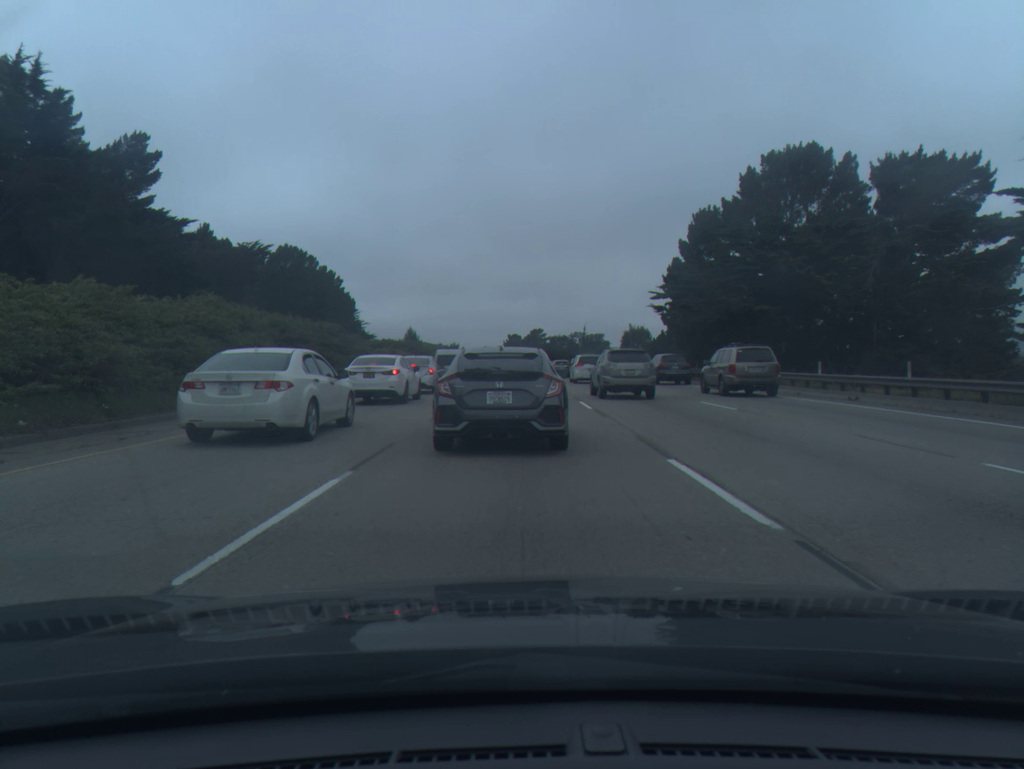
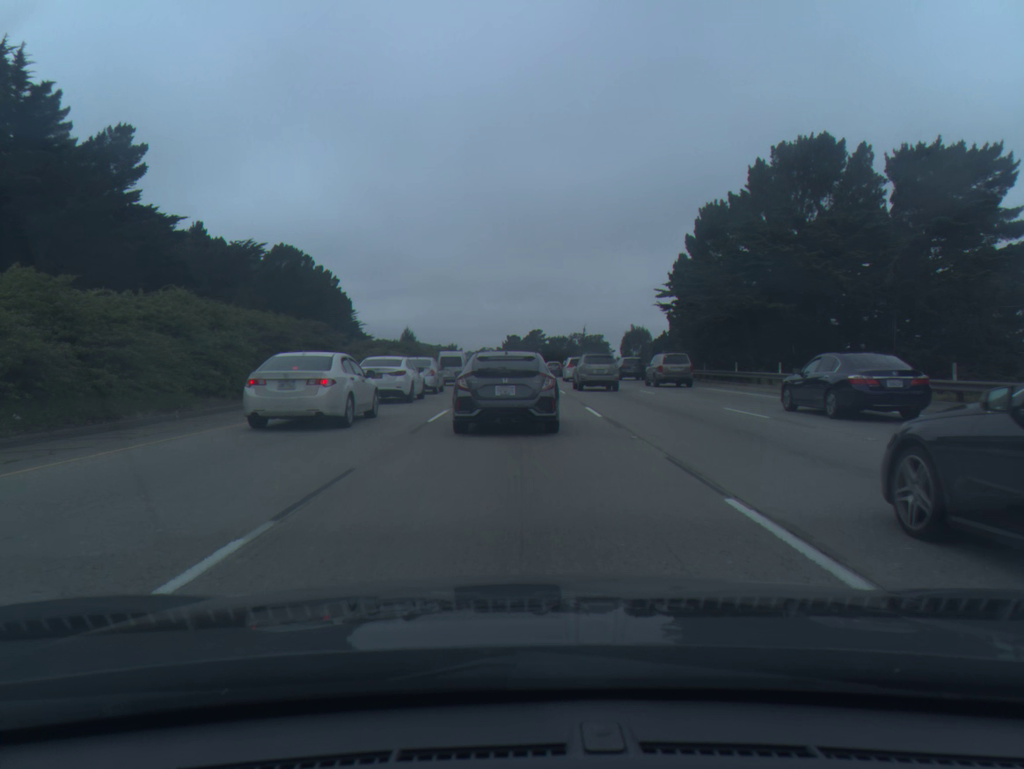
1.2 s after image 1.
(0.0, +2.7) m; 0°
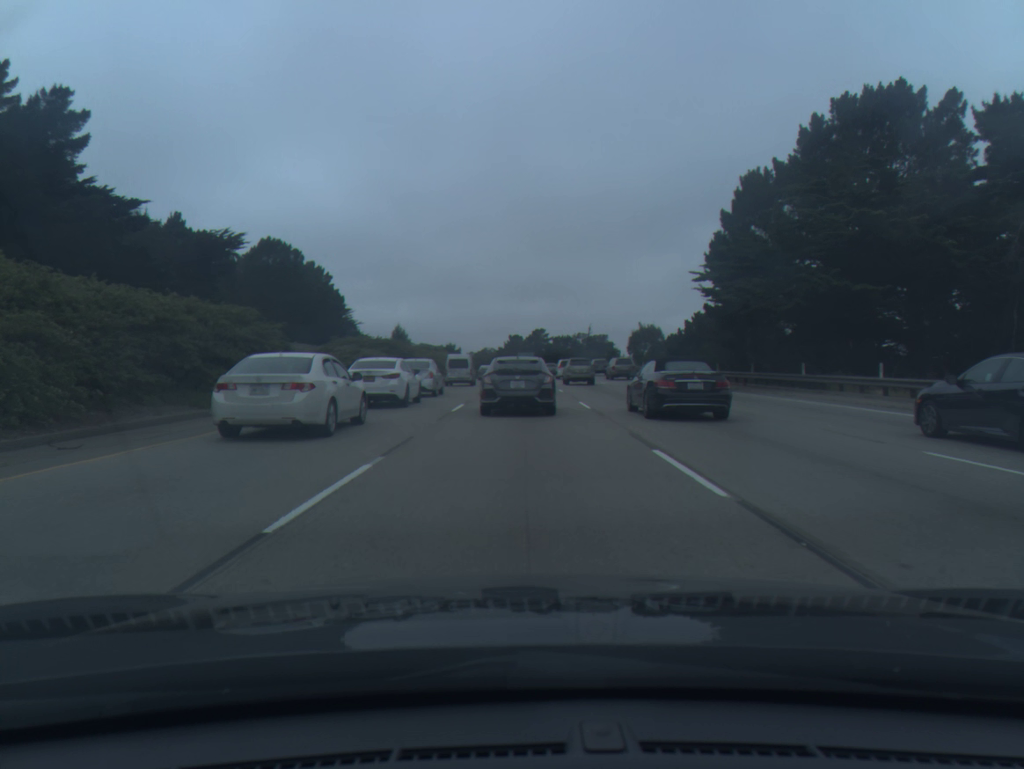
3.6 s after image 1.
(0.0, +10.3) m; 0°
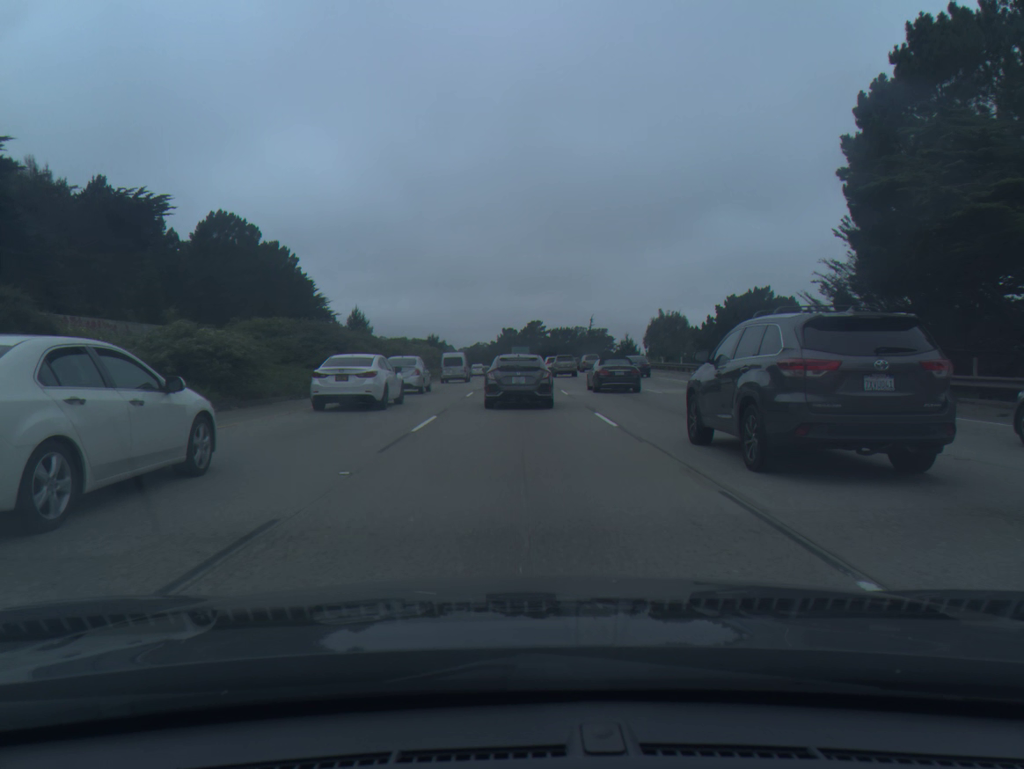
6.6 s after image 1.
(+0.1, +21.2) m; +1°
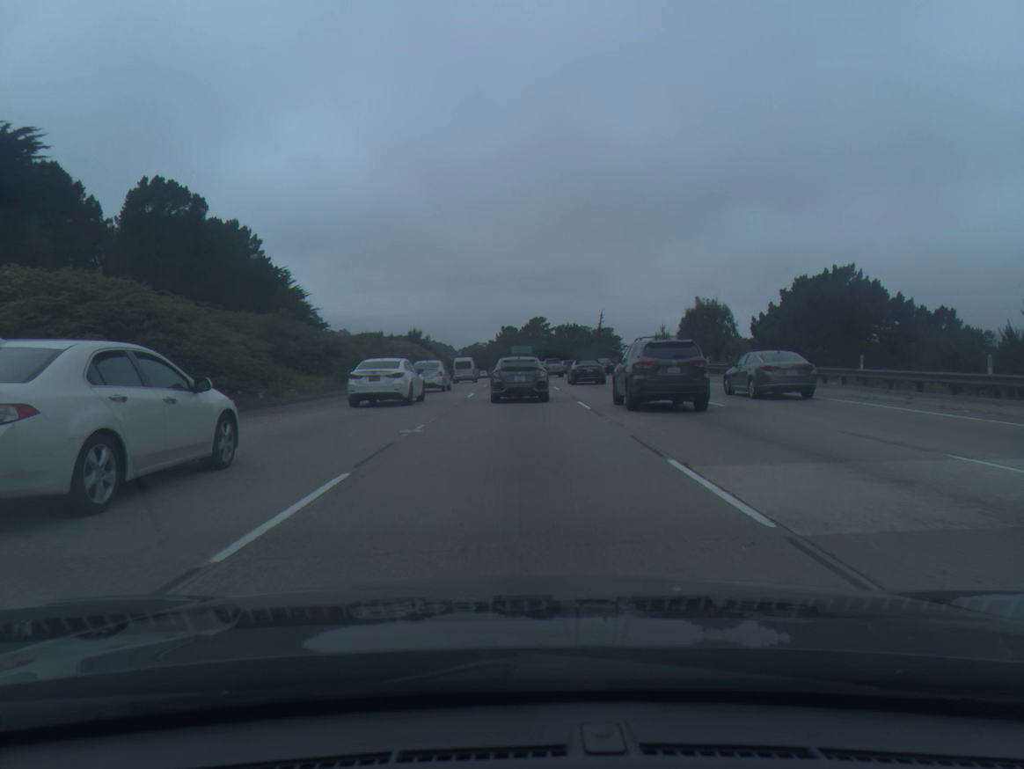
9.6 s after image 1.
(0.0, +23.5) m; 0°
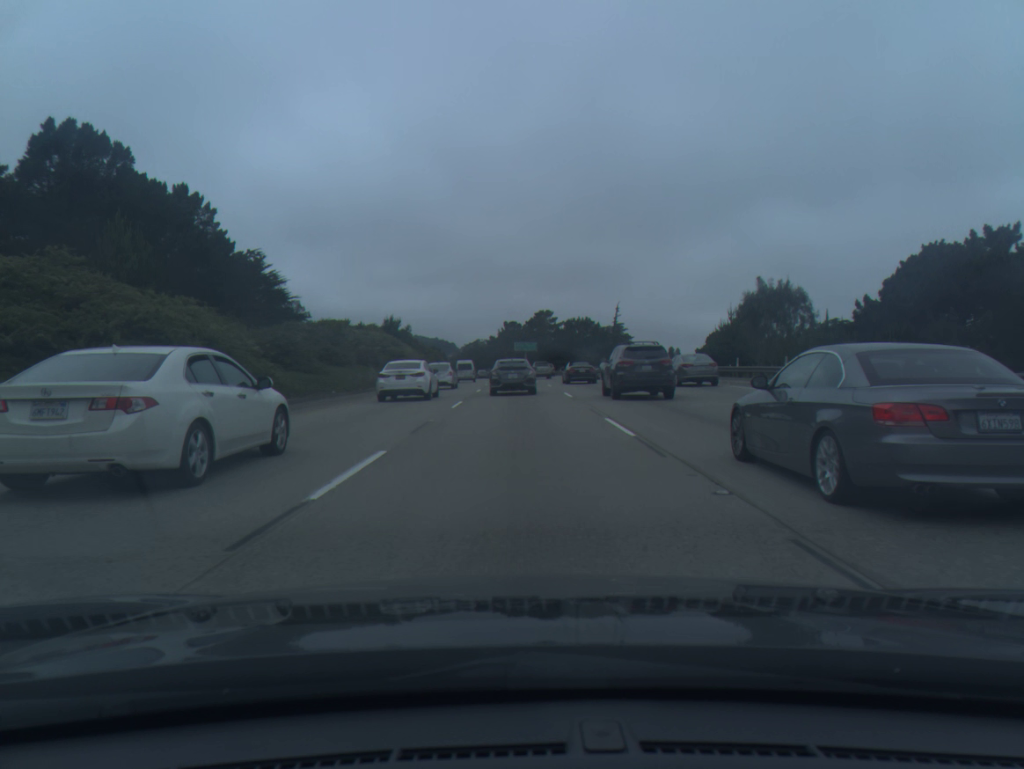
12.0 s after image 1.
(0.0, +22.2) m; 0°
